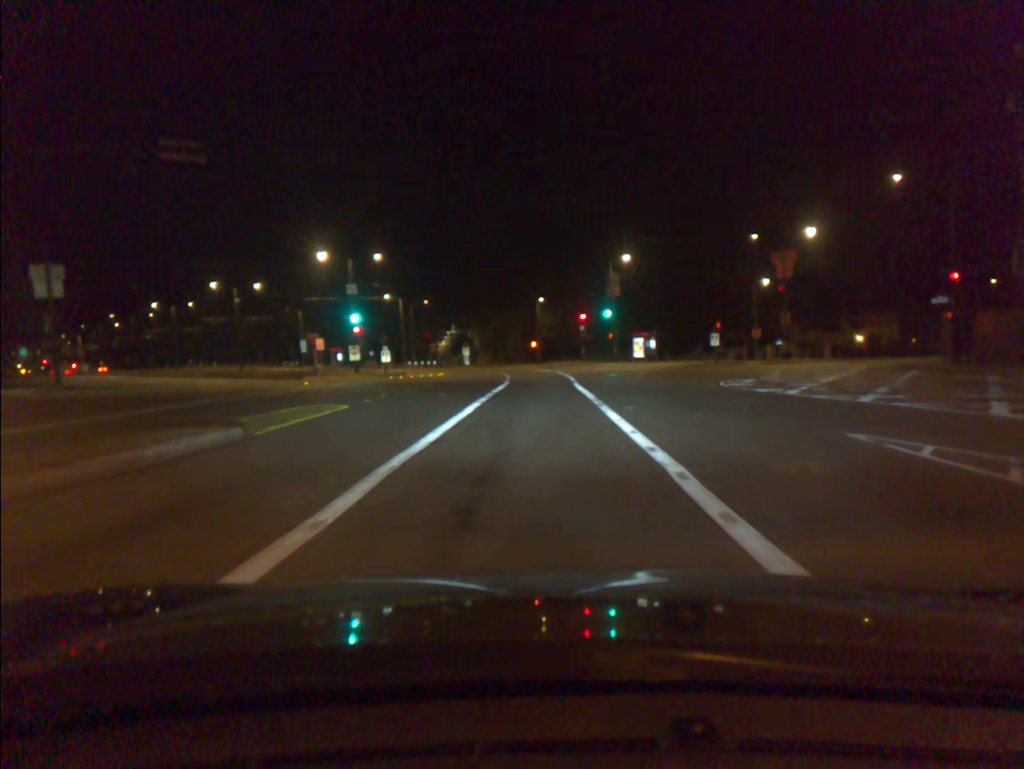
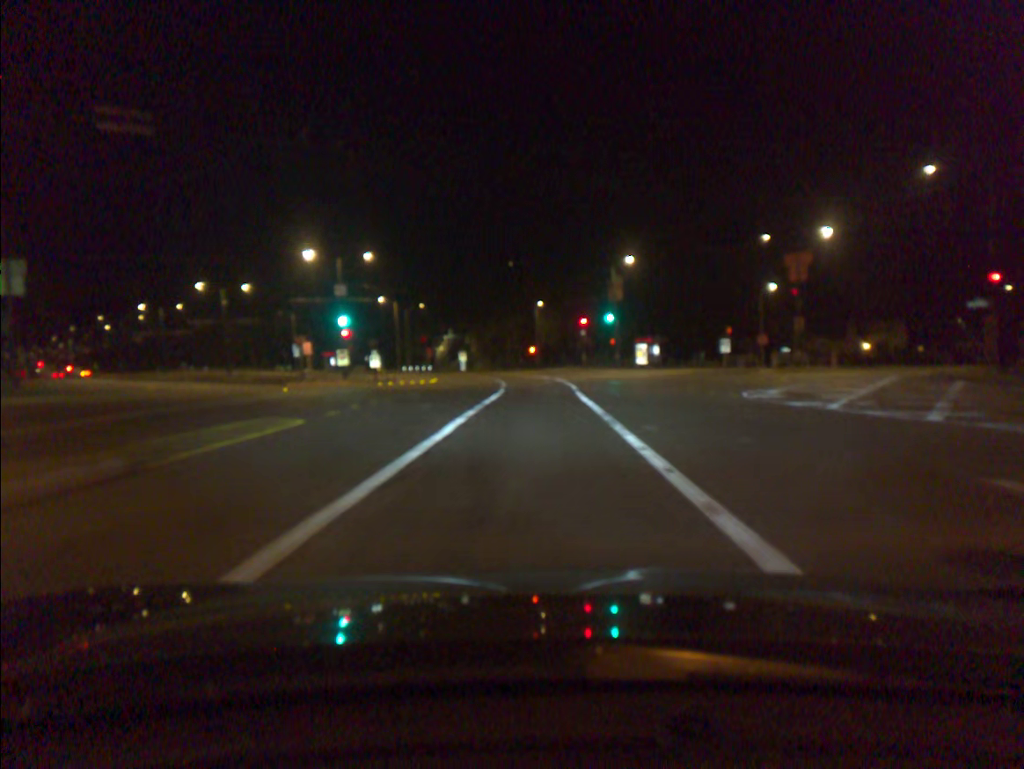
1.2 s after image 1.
(0.0, +3.4) m; 0°
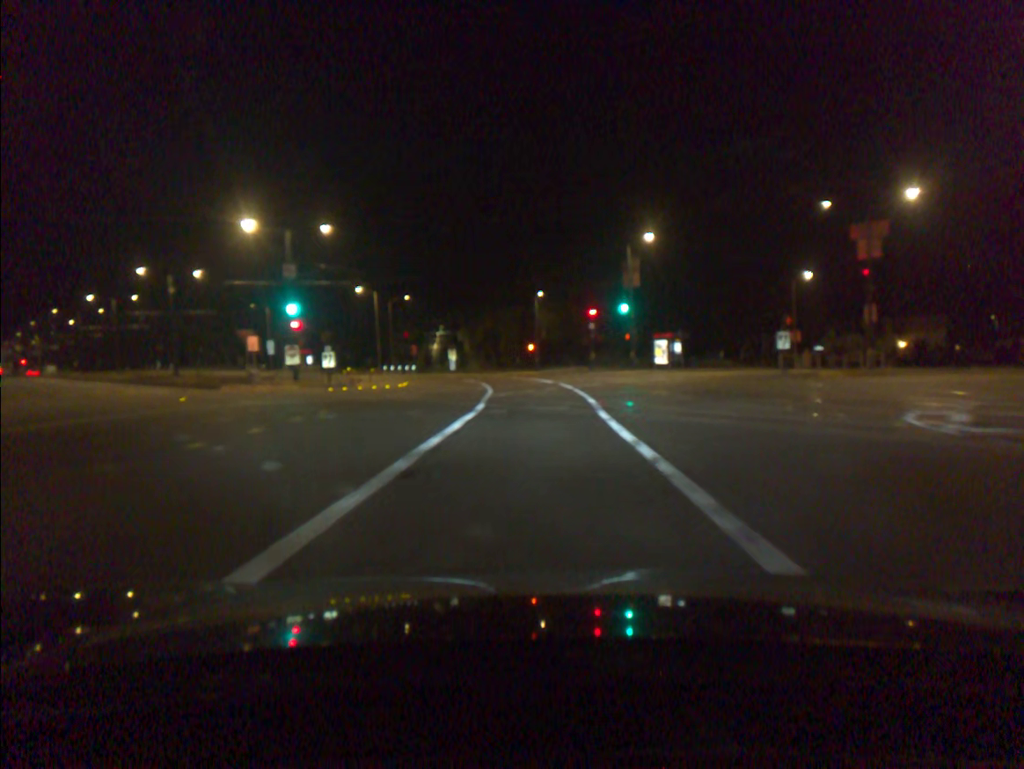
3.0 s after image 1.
(0.0, +11.4) m; +1°
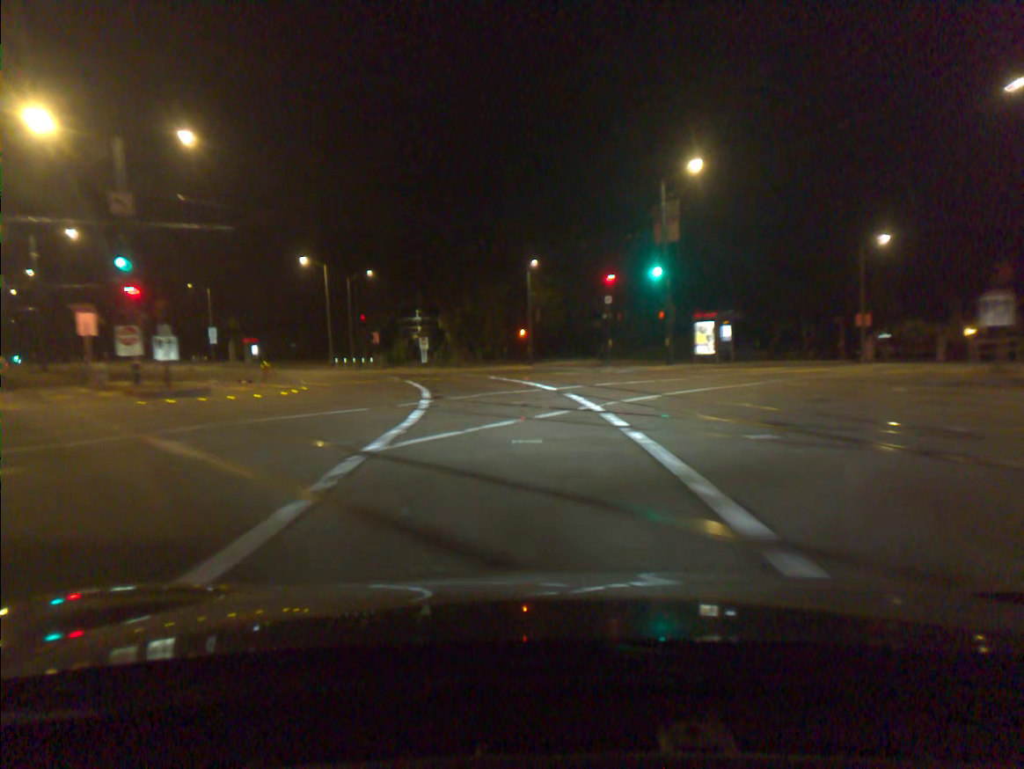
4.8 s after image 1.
(+0.1, +17.5) m; 0°
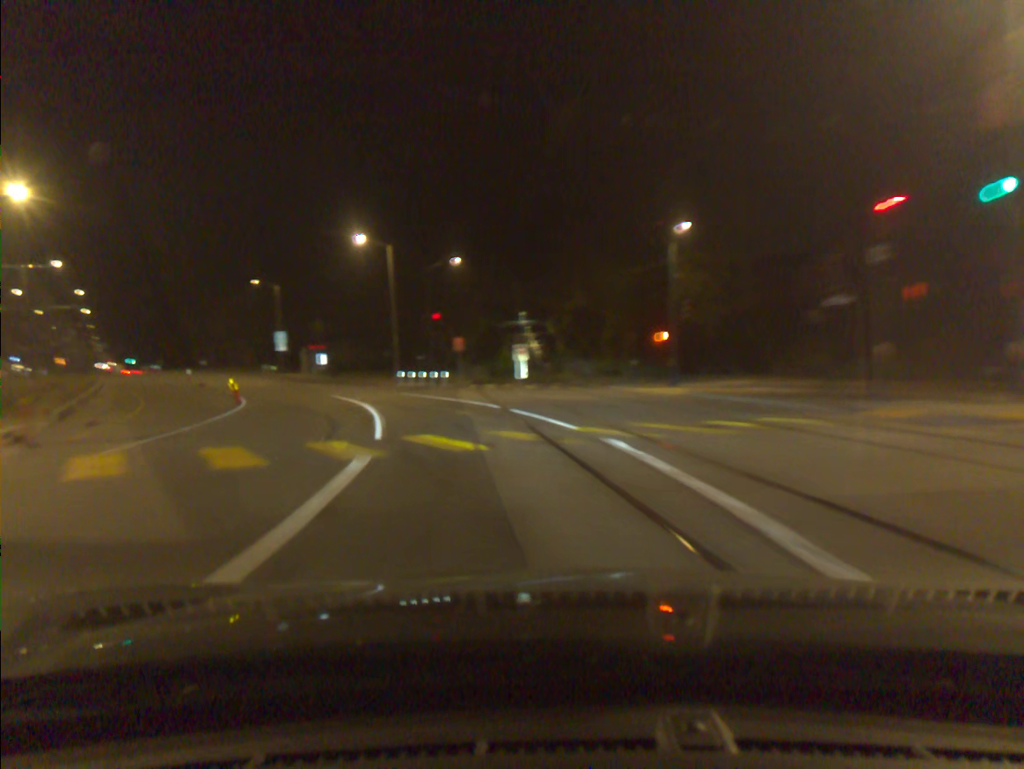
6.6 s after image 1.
(-1.3, +20.5) m; -9°
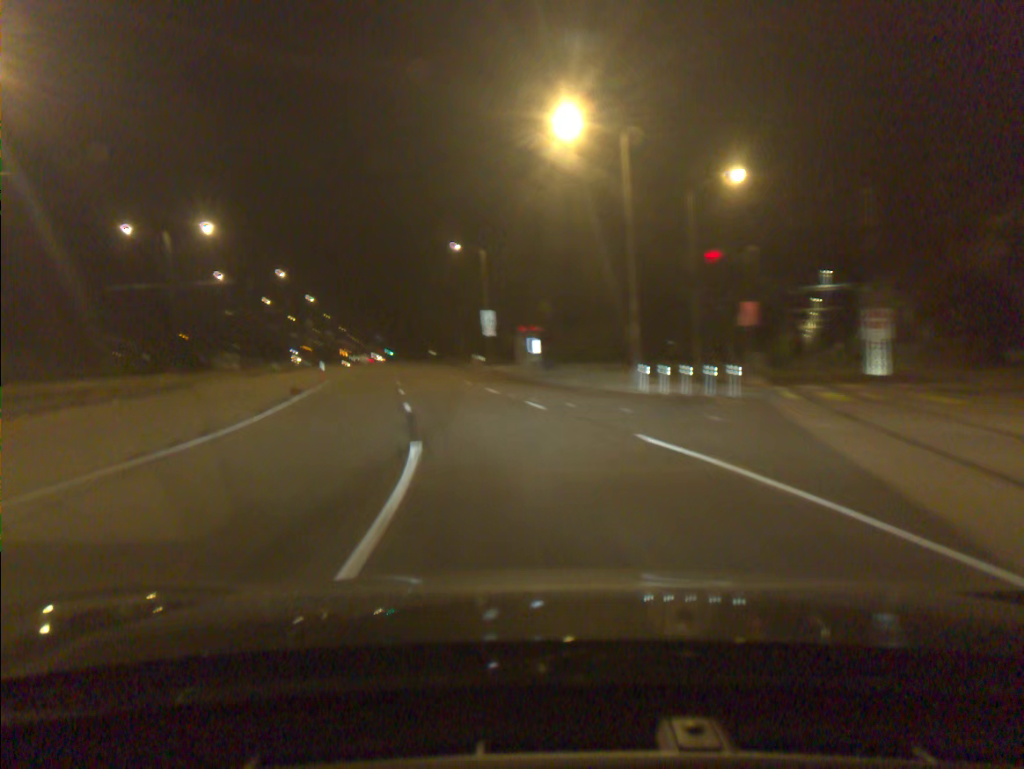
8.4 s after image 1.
(-3.8, +23.0) m; -18°
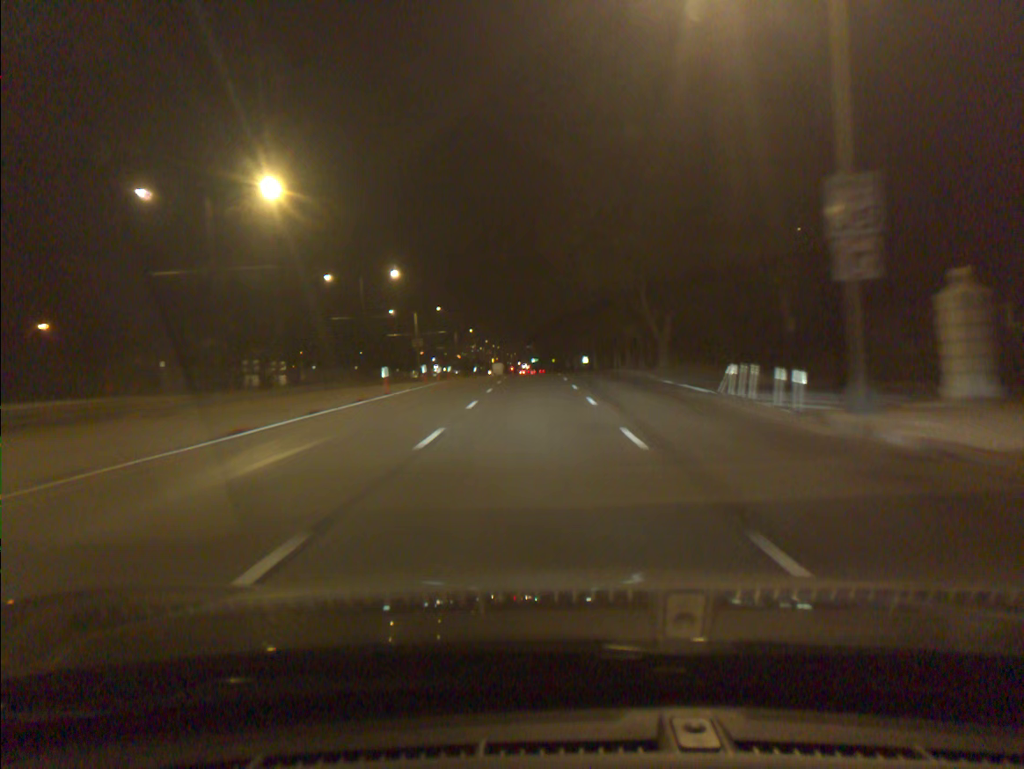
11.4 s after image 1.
(-6.7, +45.9) m; -10°
